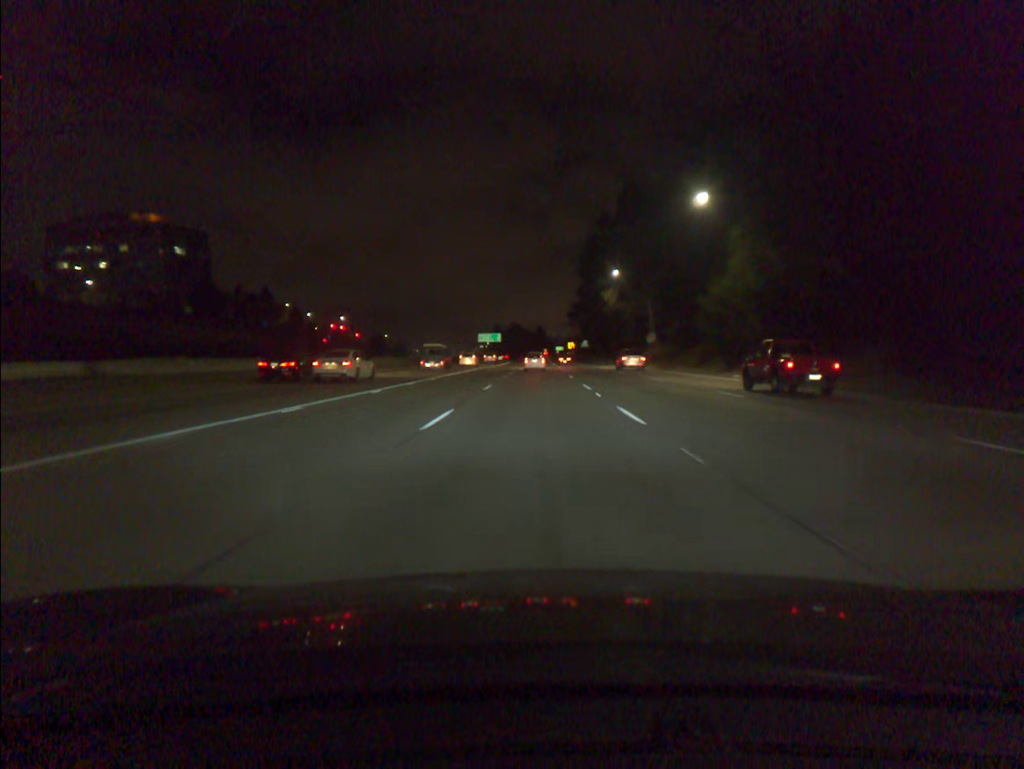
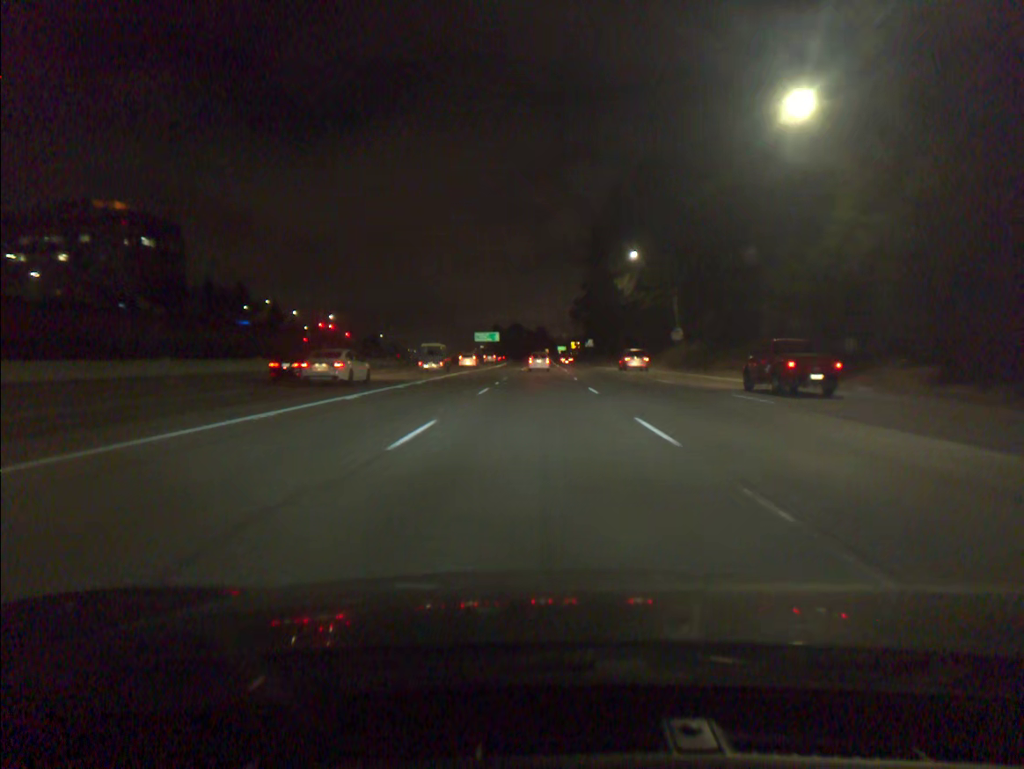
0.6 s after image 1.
(0.0, +17.2) m; 0°
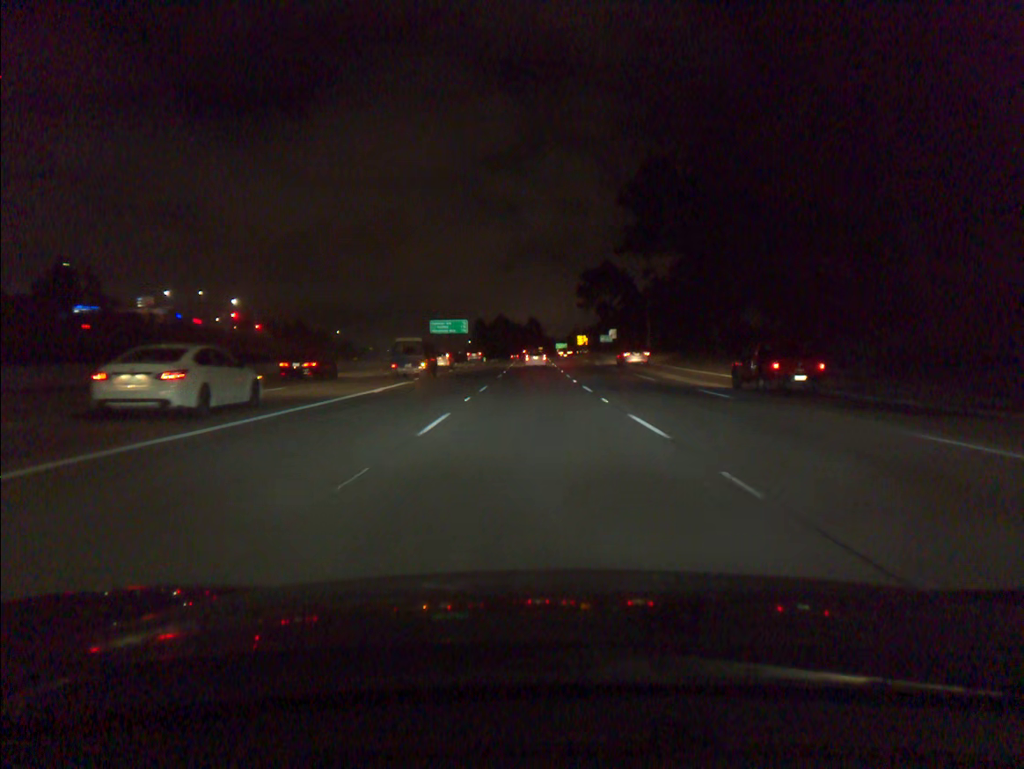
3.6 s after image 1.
(+0.3, +84.8) m; +1°
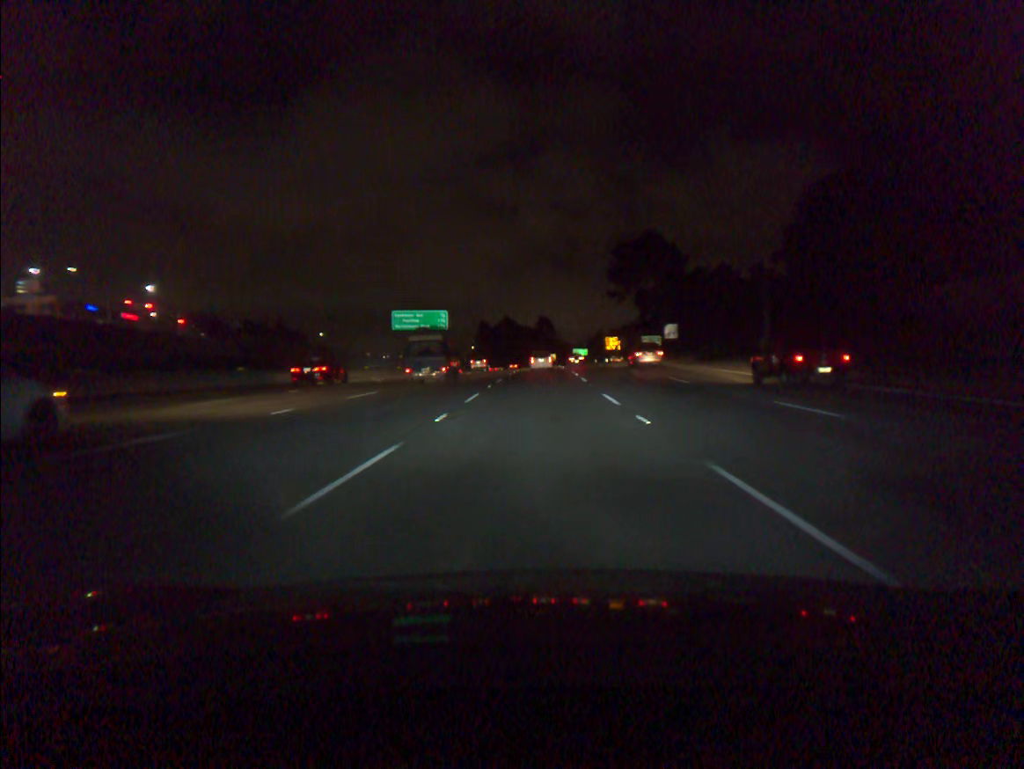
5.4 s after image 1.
(-0.4, +50.1) m; -1°
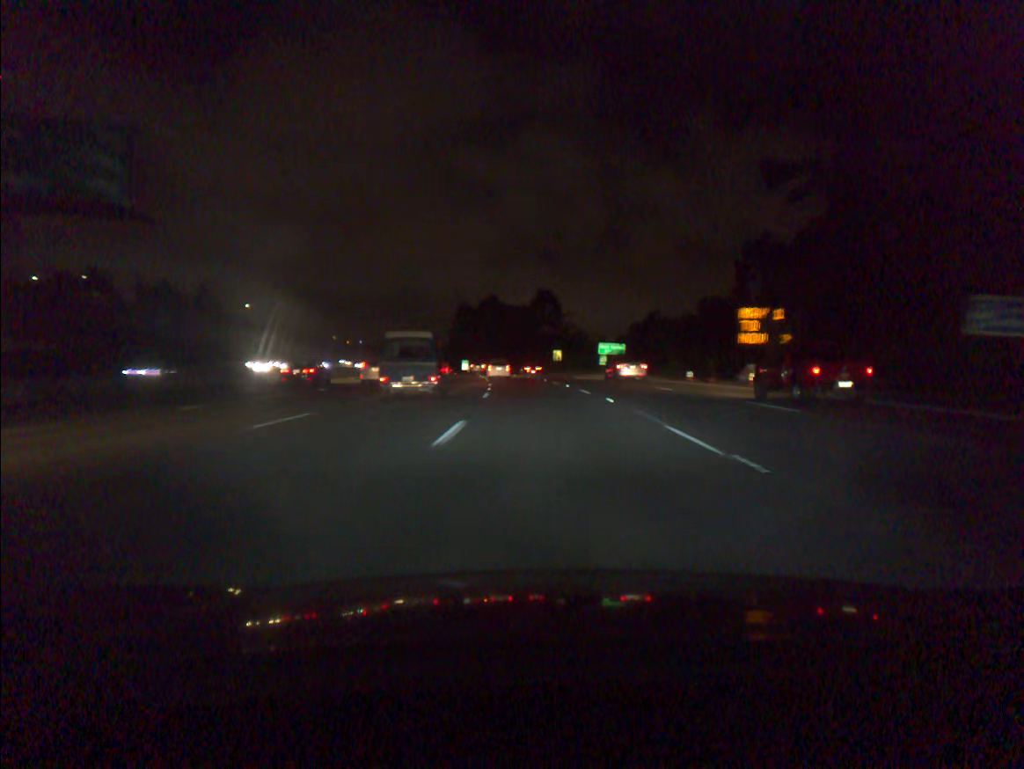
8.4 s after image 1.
(0.0, +82.7) m; 0°
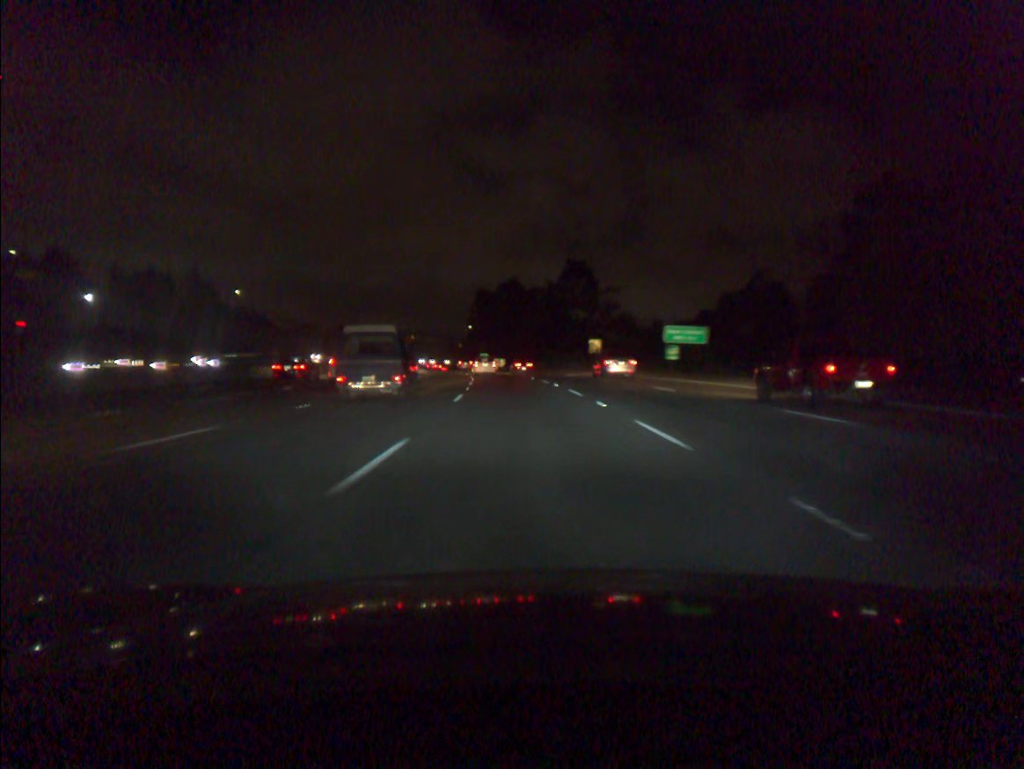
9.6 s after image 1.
(-0.4, +33.0) m; -2°
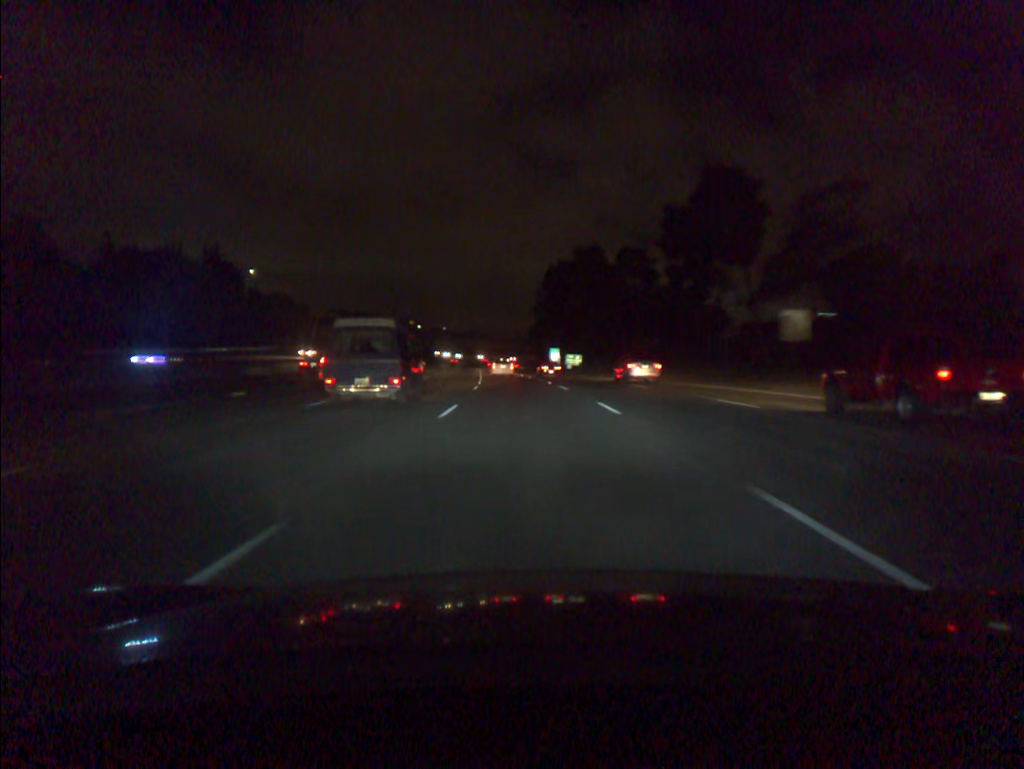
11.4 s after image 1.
(-2.4, +50.0) m; -5°
